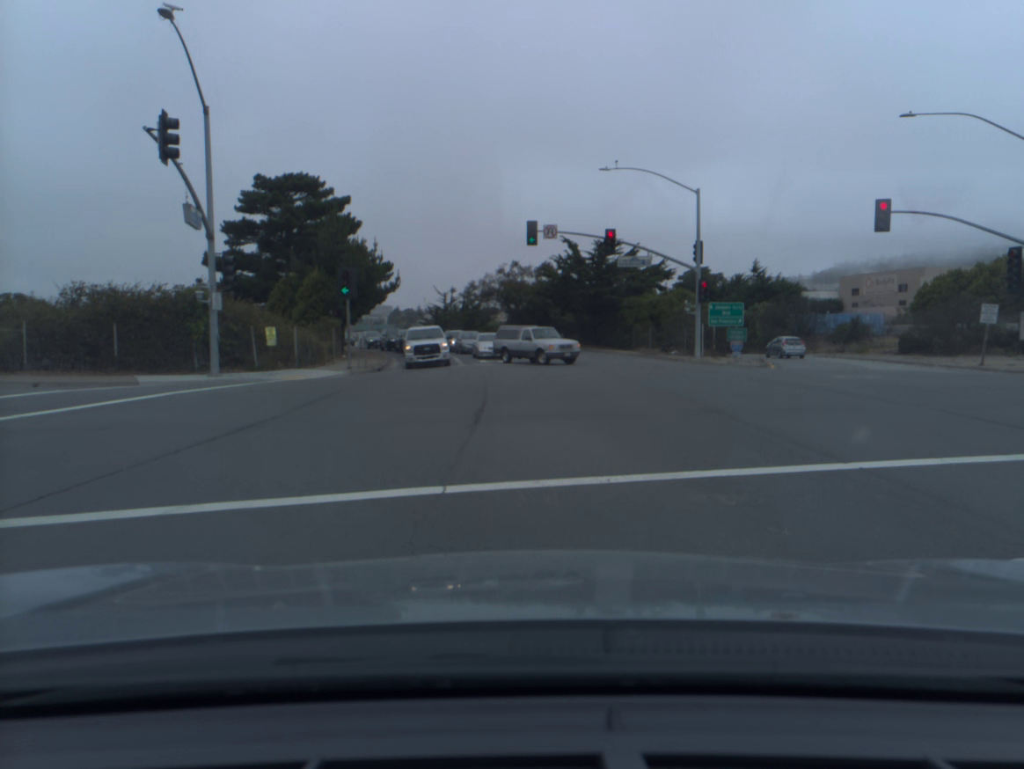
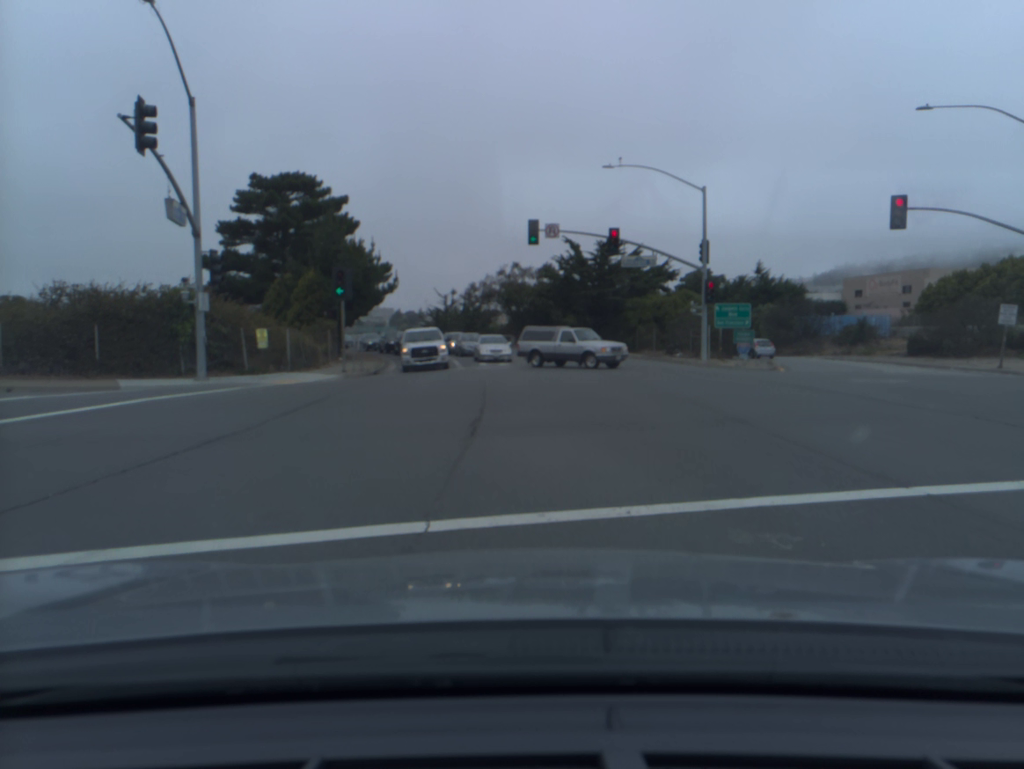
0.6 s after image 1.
(0.0, +1.3) m; 0°
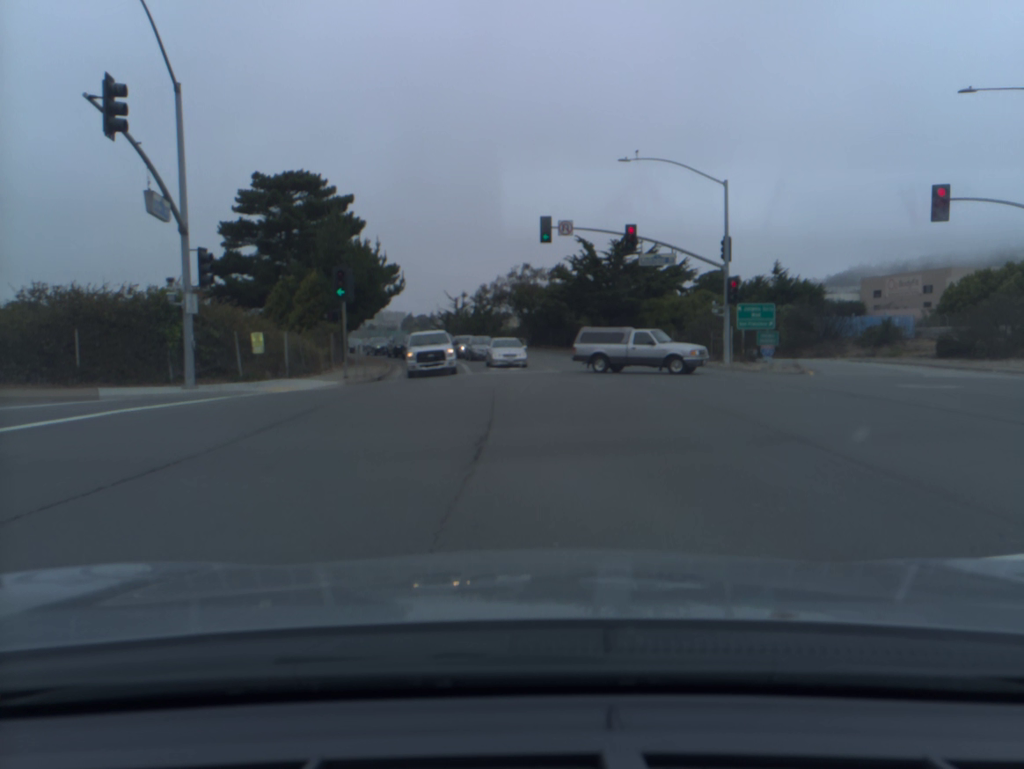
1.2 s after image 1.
(0.0, +2.0) m; -1°
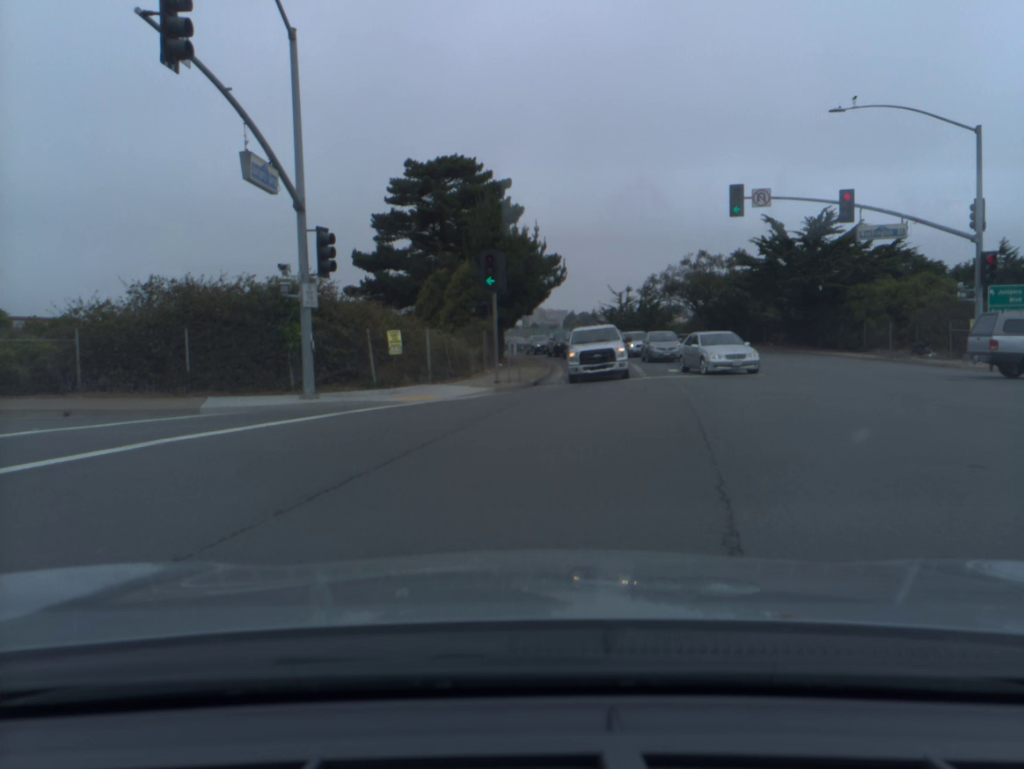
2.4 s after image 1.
(-0.6, +5.7) m; -14°
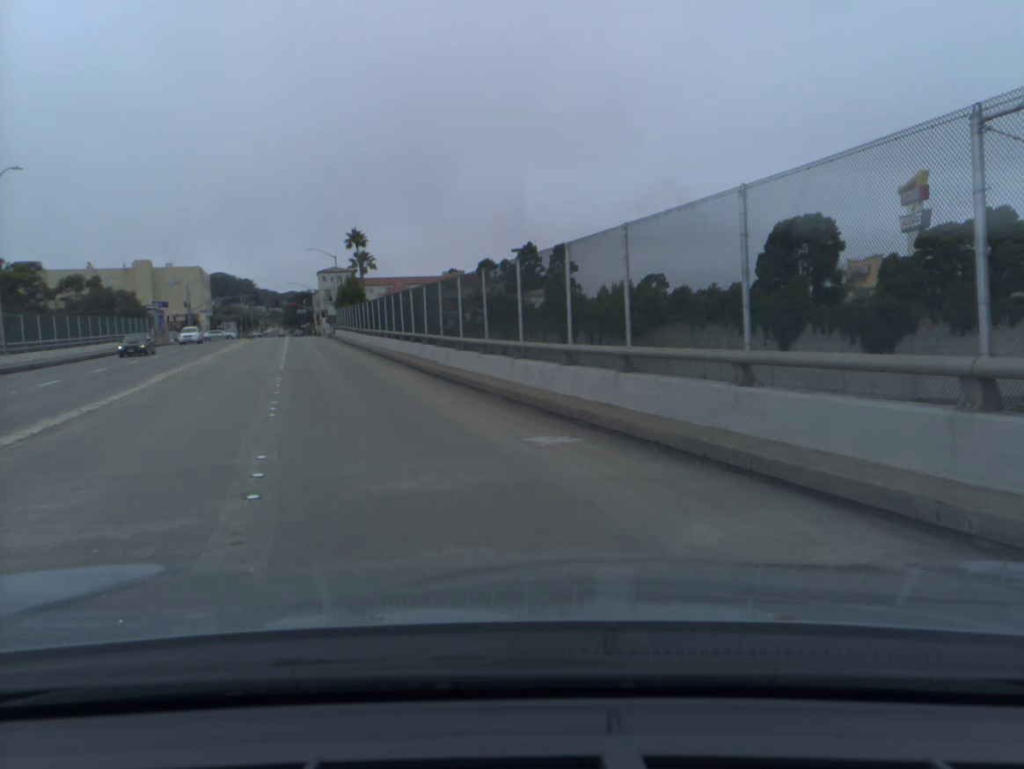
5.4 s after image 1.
(-12.1, +15.0) m; -71°
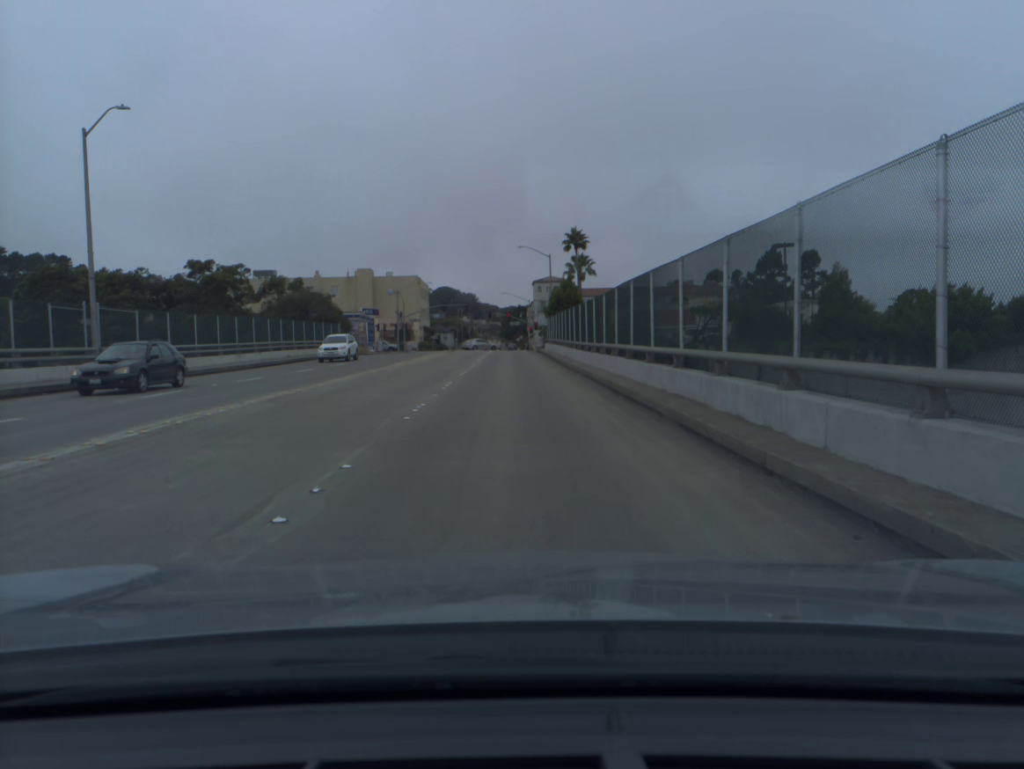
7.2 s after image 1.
(-2.5, +15.8) m; -14°
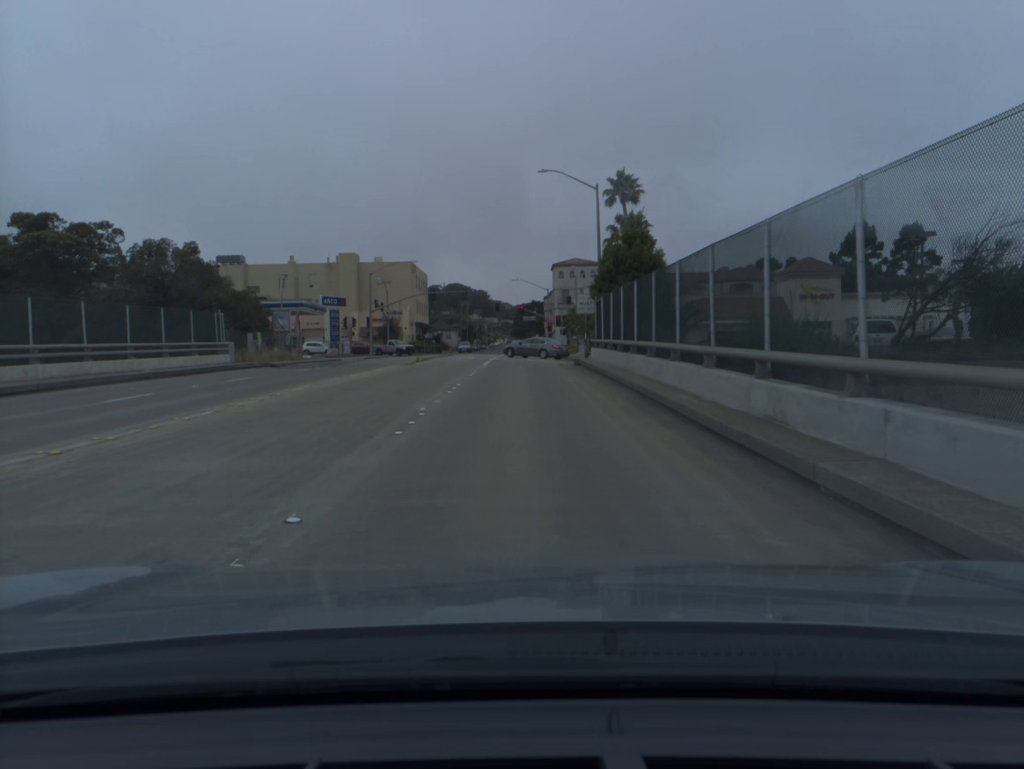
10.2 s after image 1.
(-0.4, +31.8) m; -1°
